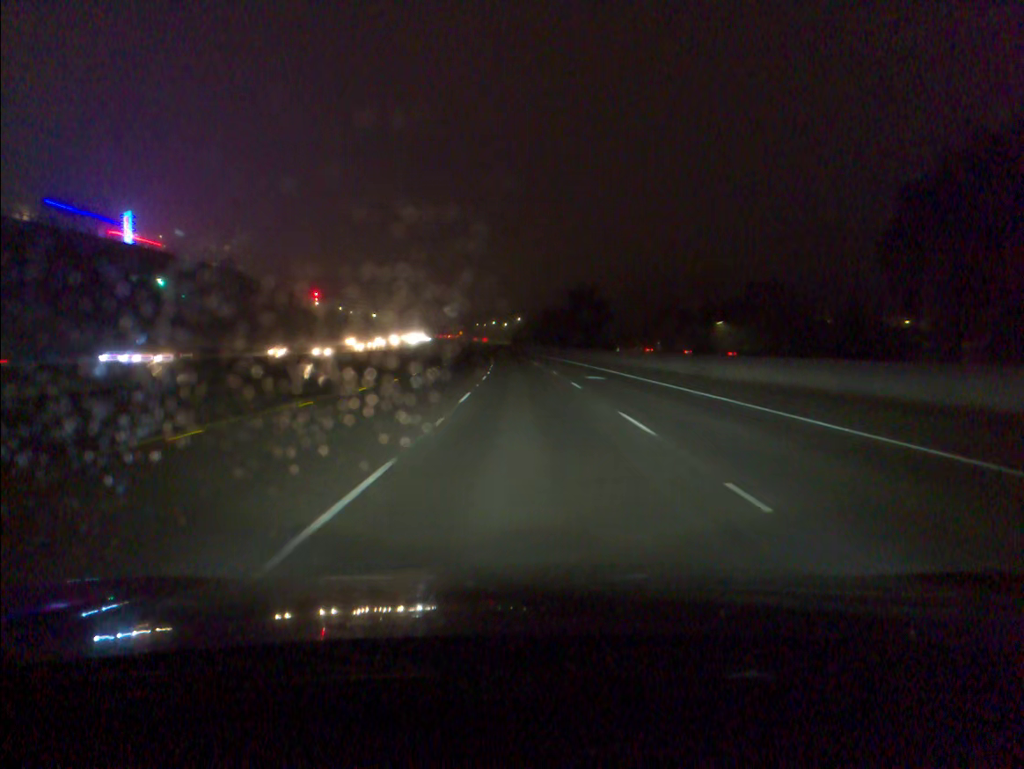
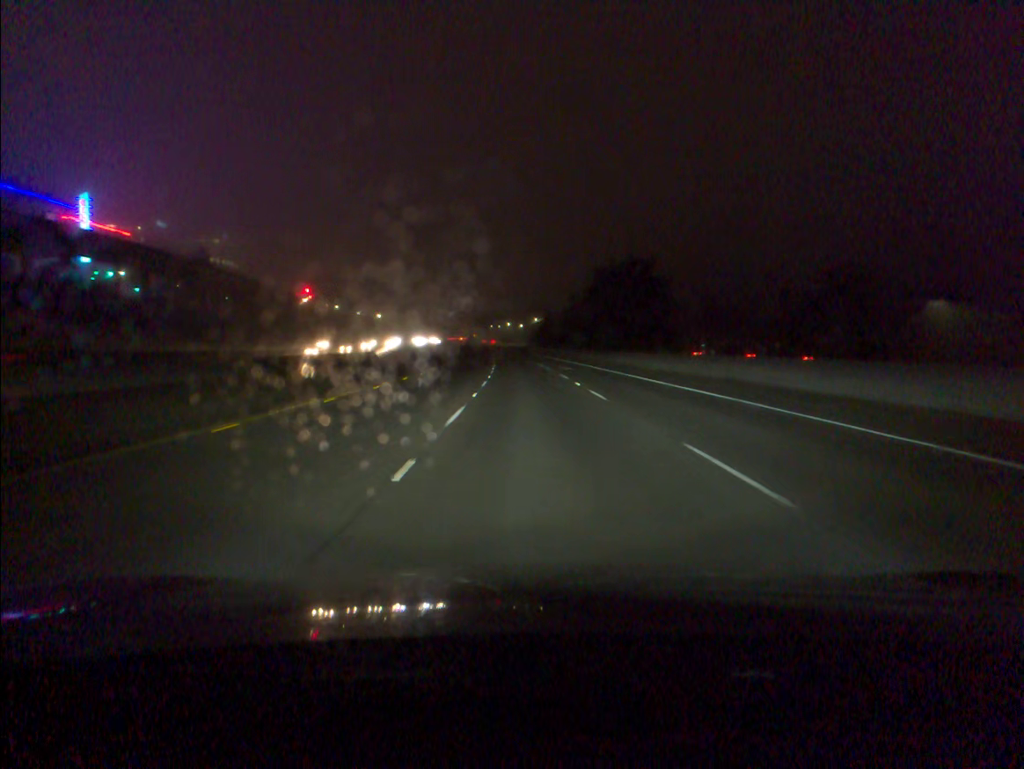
(-0.3, +34.6) m; -1°
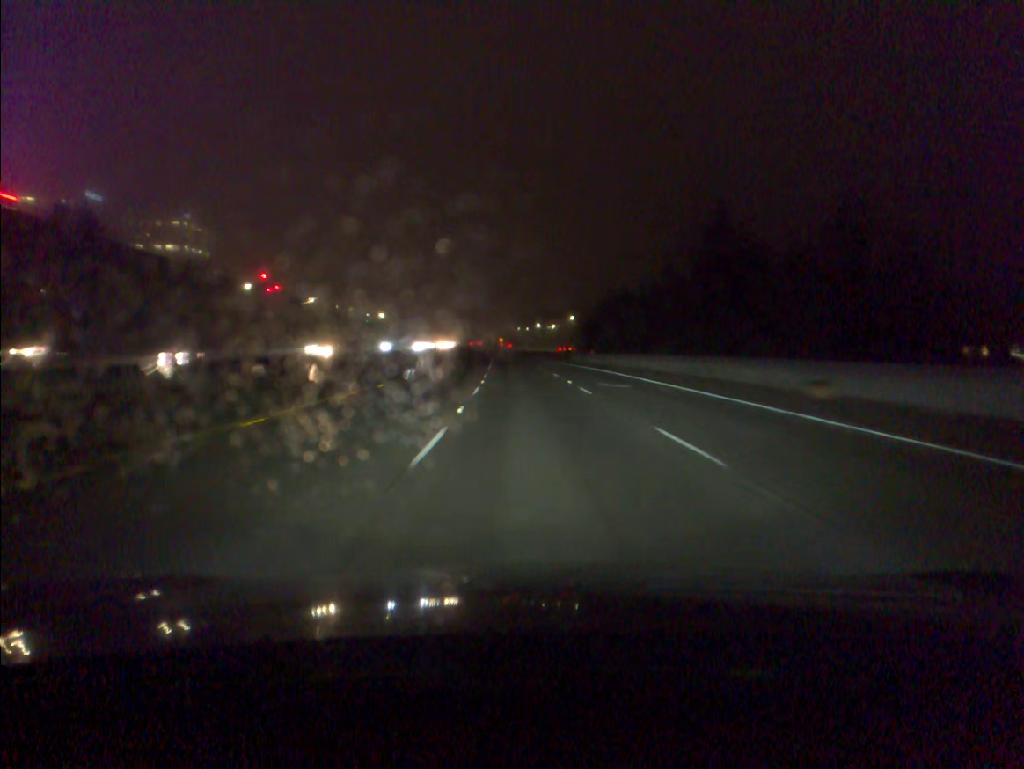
(-1.3, +70.5) m; -2°
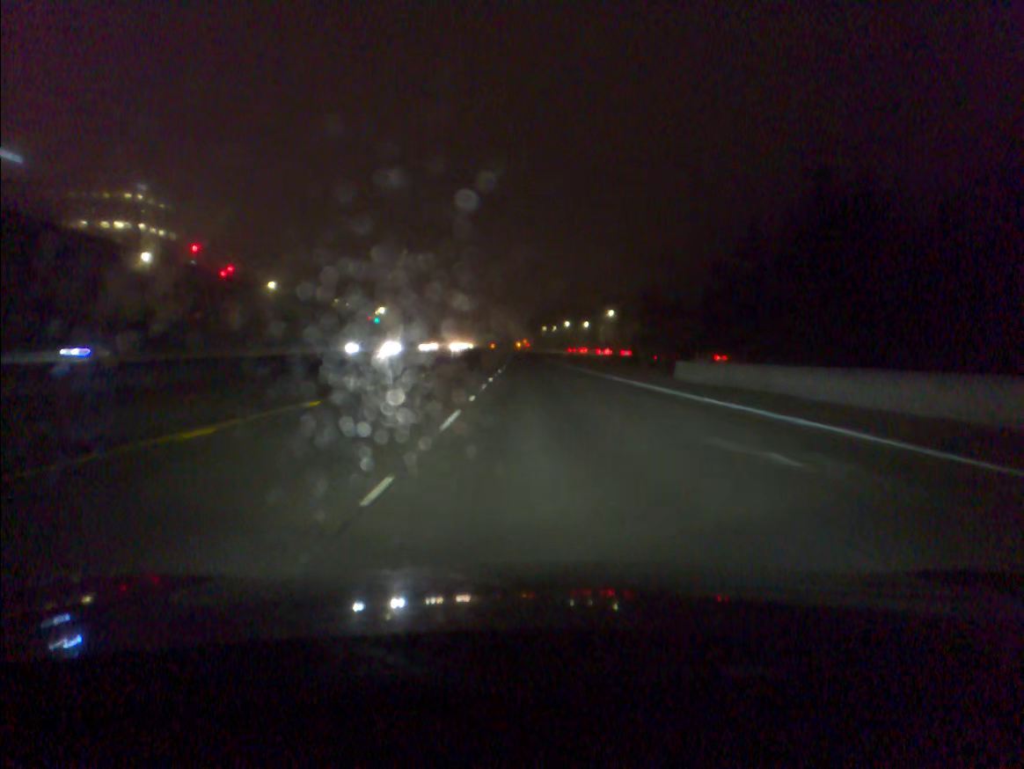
(-1.0, +53.8) m; -2°
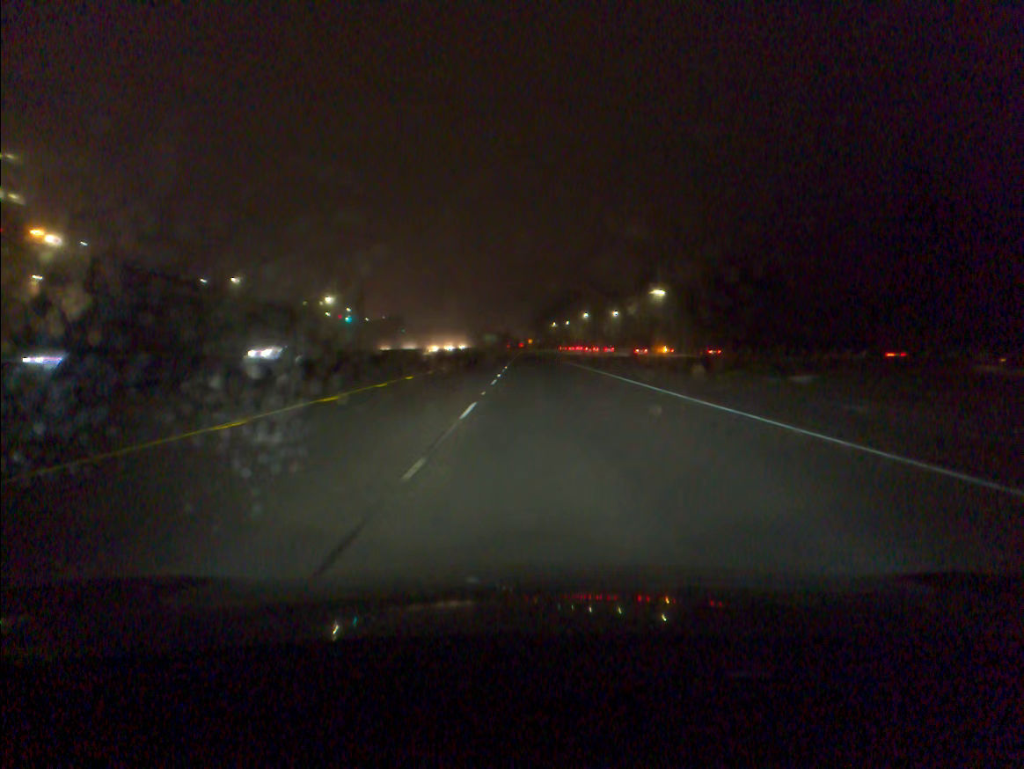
(-0.3, +72.4) m; 0°
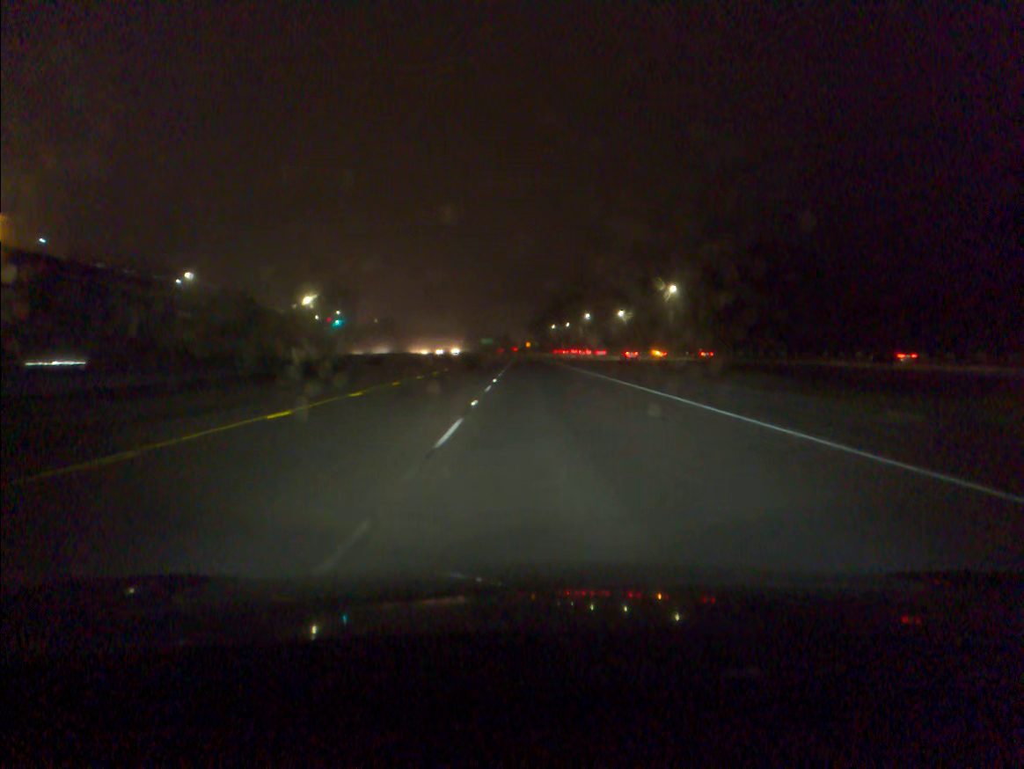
(0.0, +18.2) m; 0°
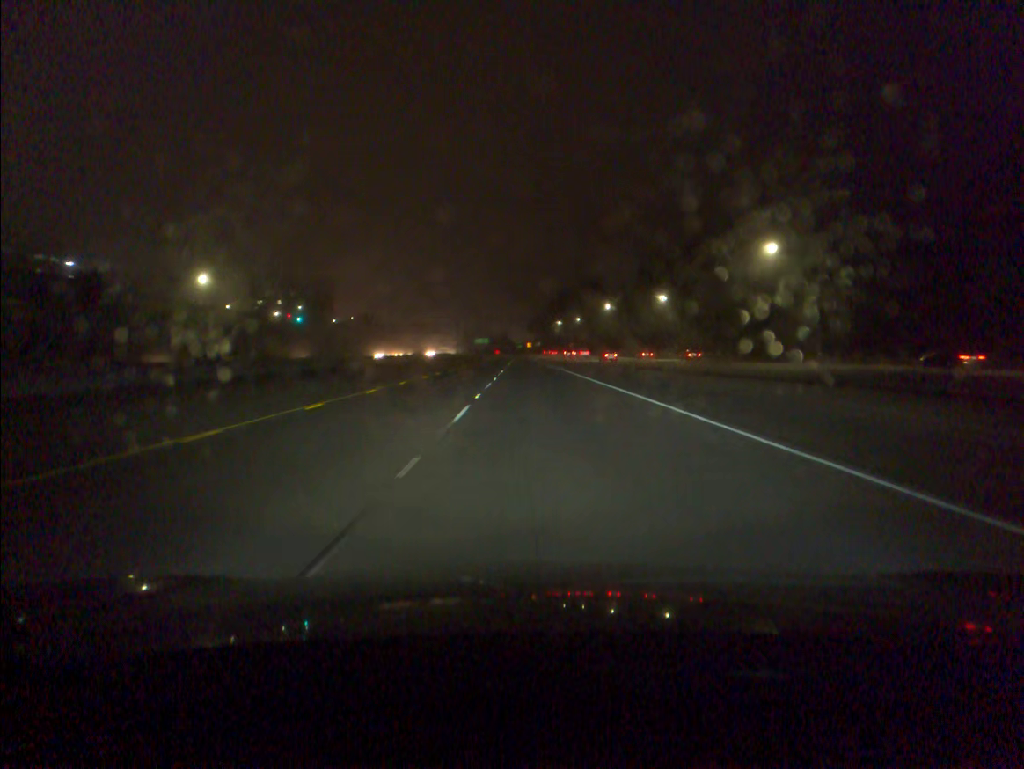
(+0.1, +55.1) m; 0°
